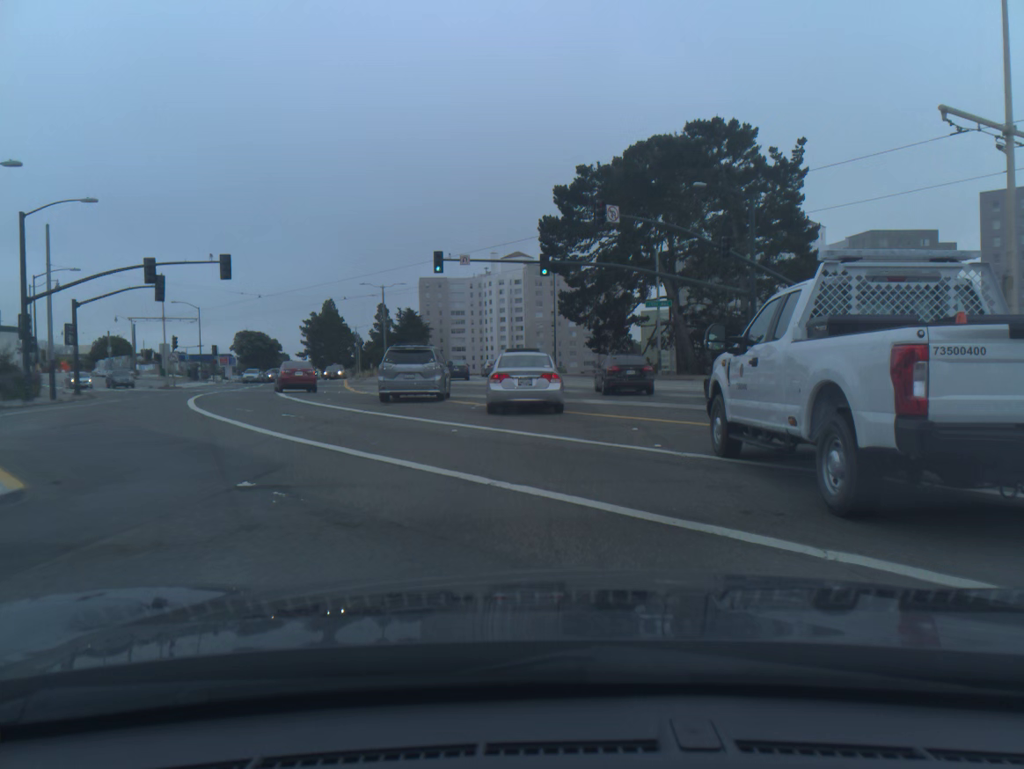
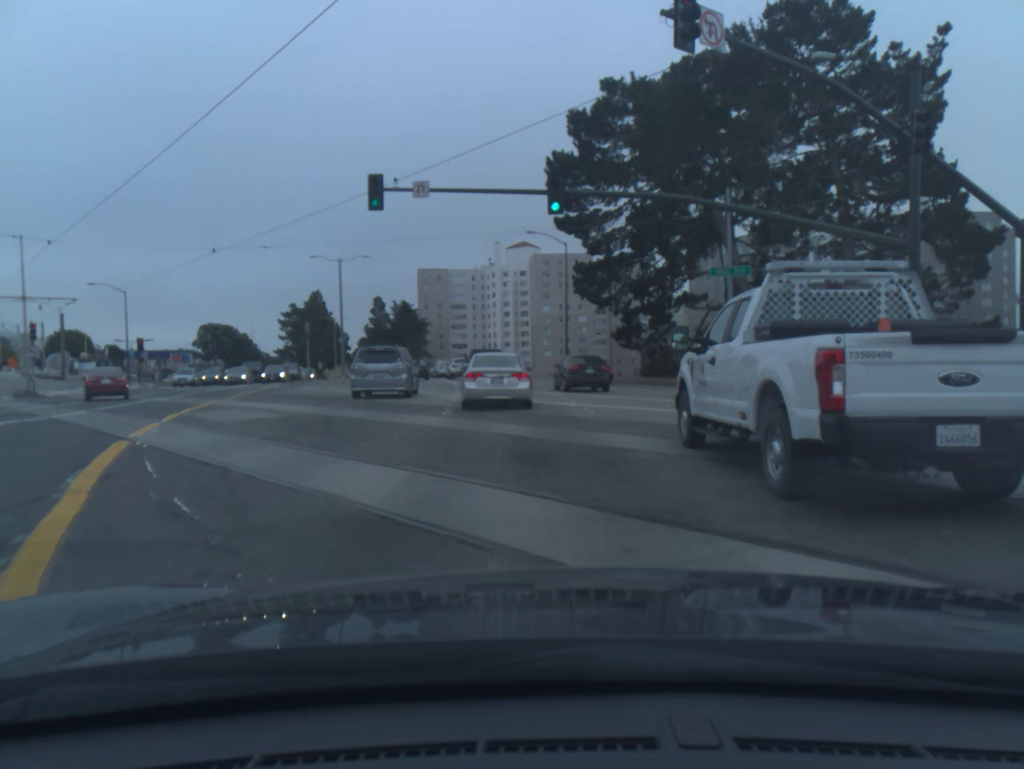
(0.0, +19.7) m; 0°
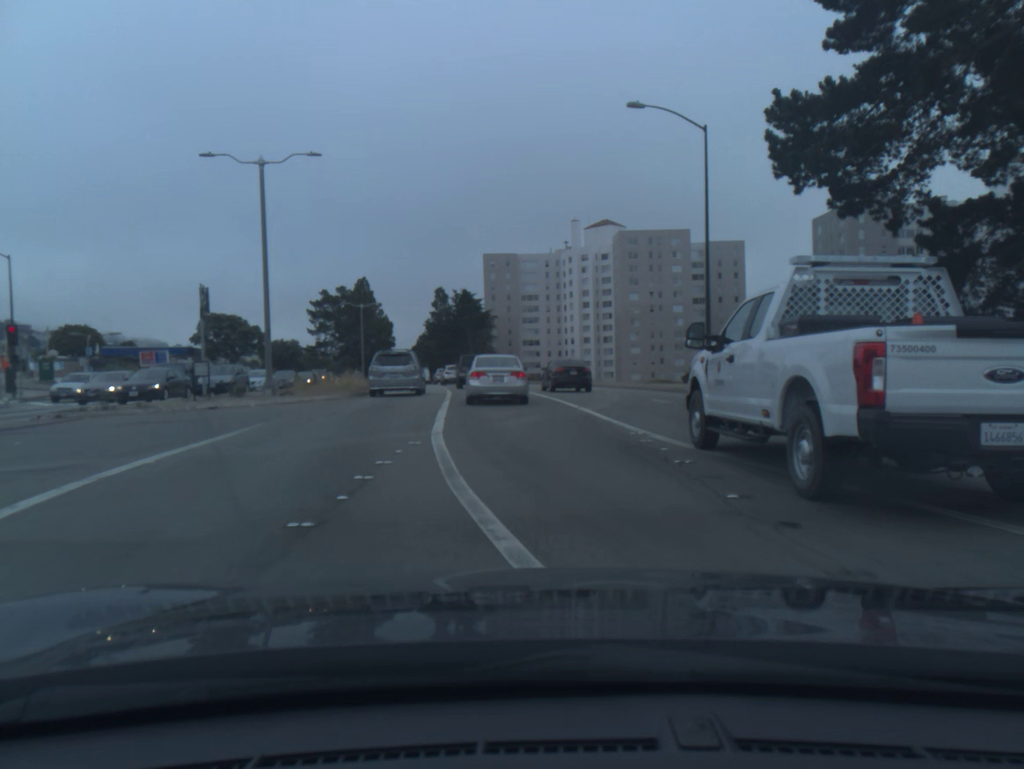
(-1.5, +30.0) m; -6°
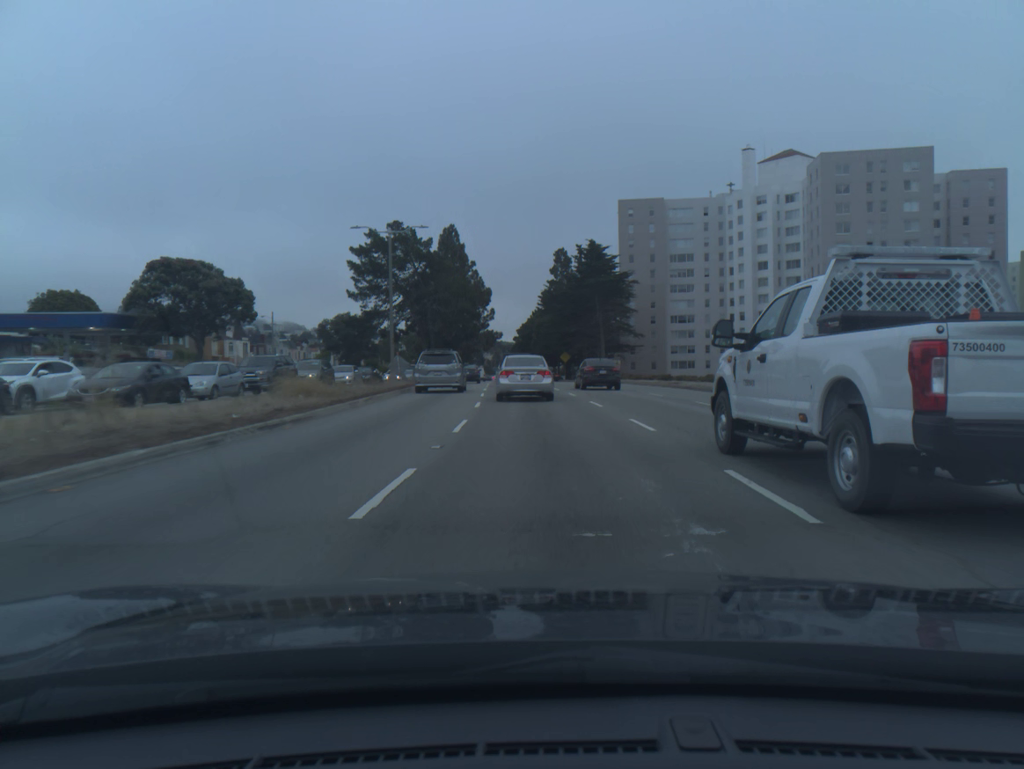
(-3.9, +45.3) m; -9°
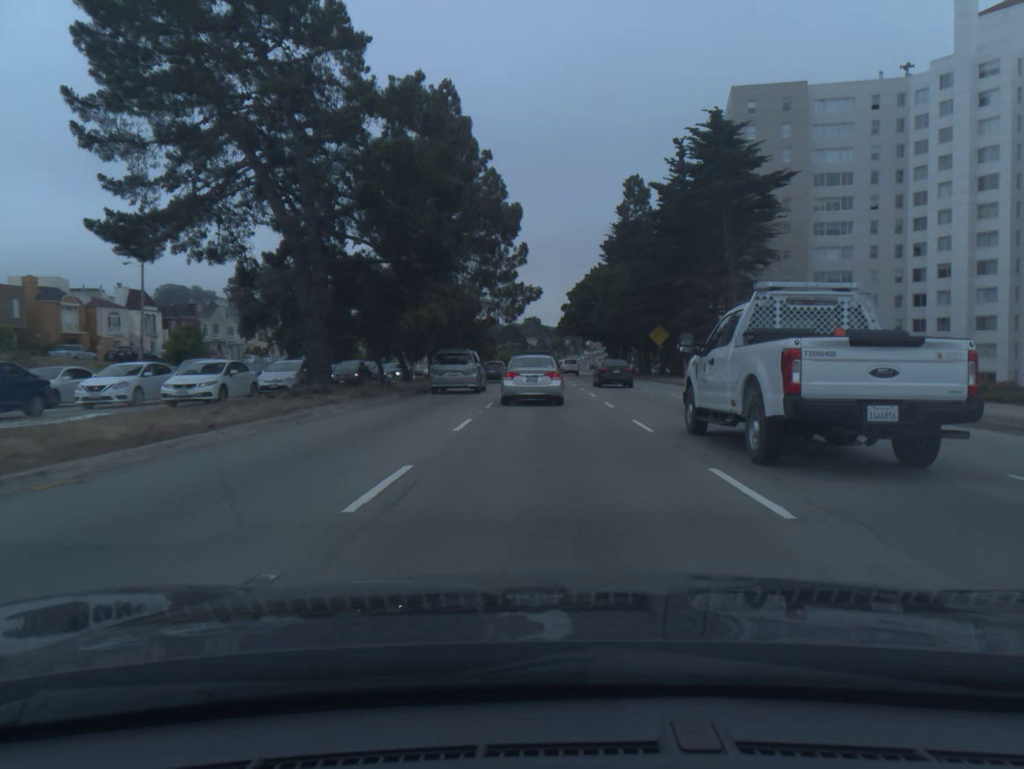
(-2.0, +51.5) m; -3°
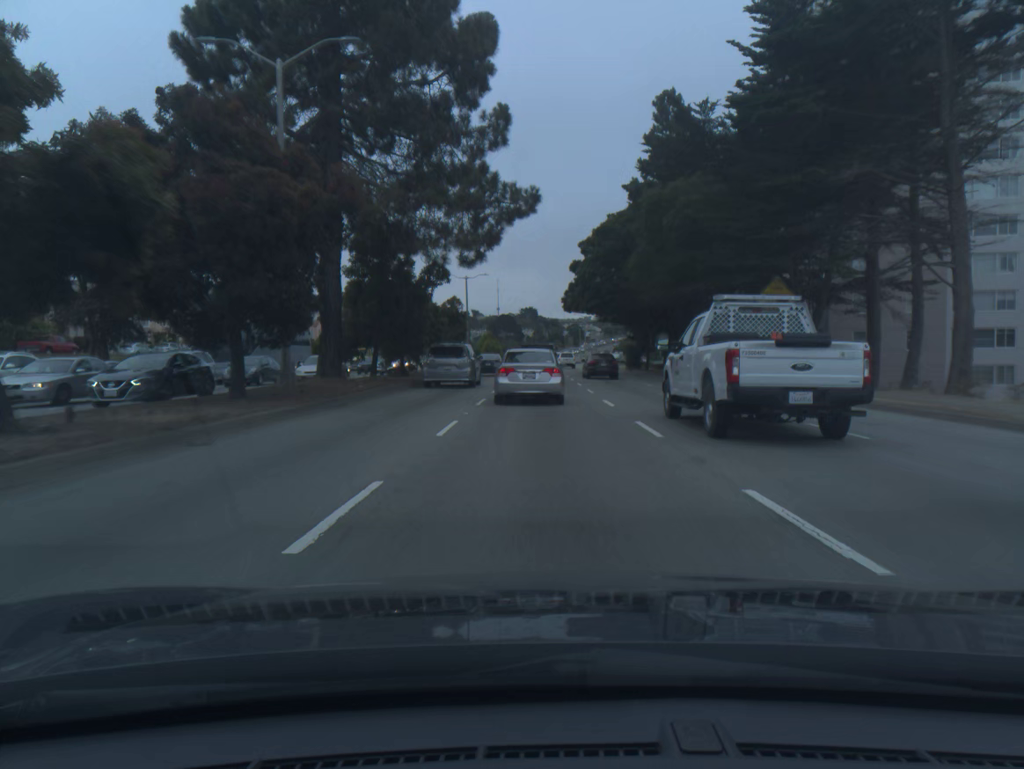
(0.0, +31.3) m; 0°
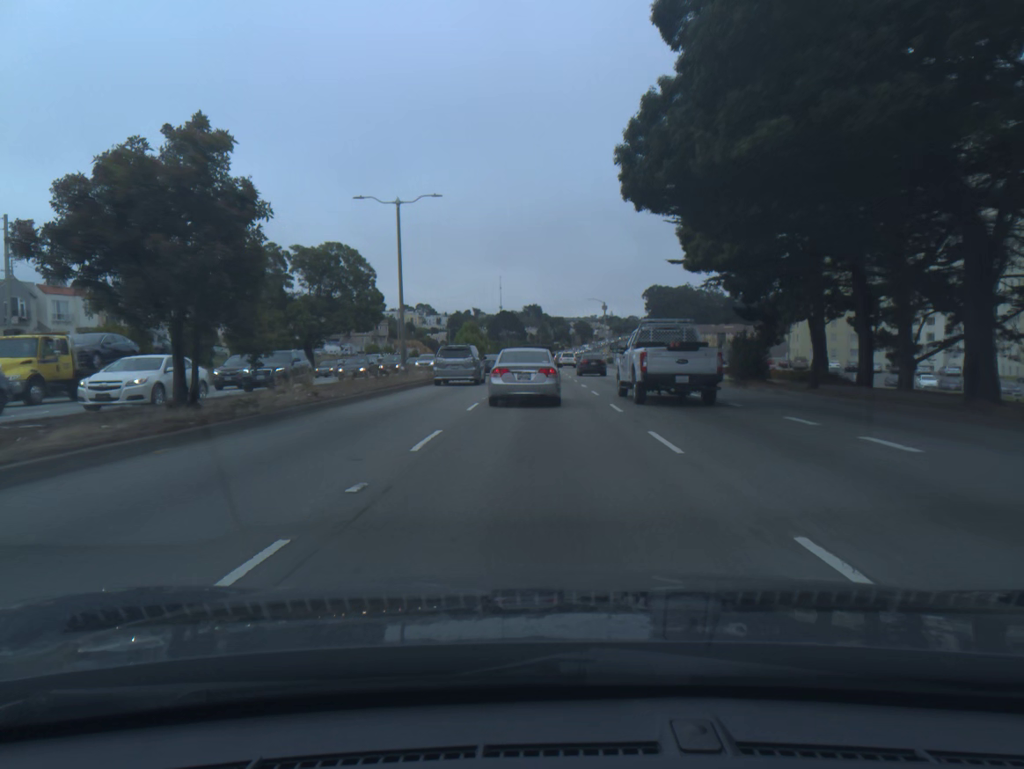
(0.0, +39.1) m; 0°
